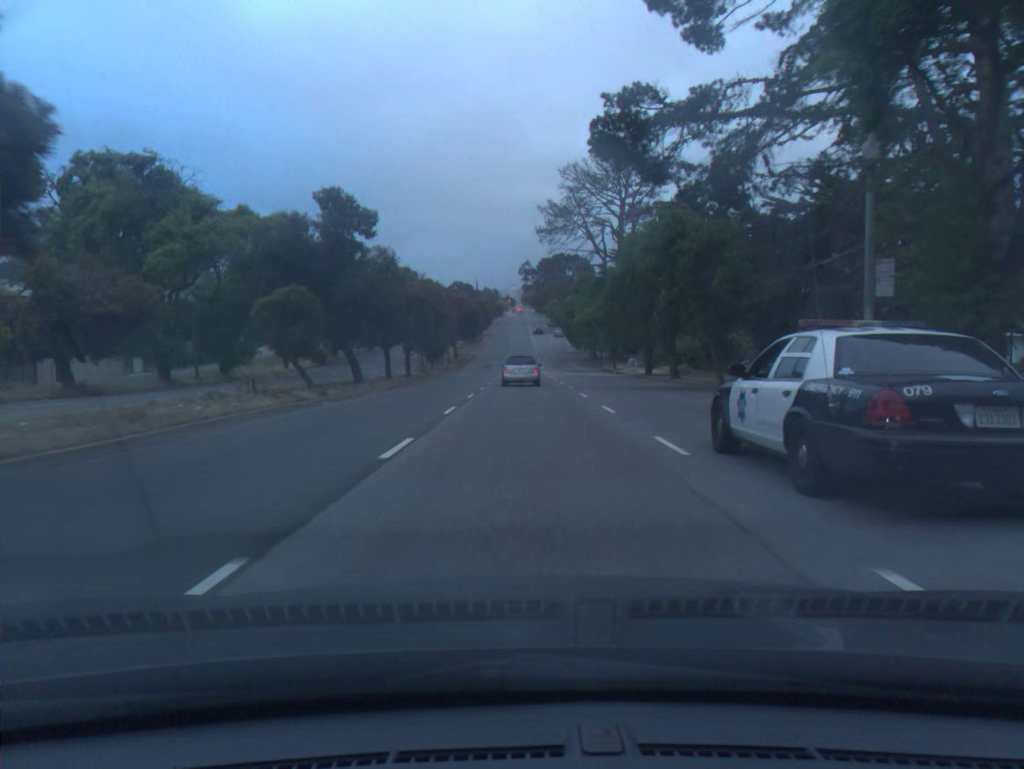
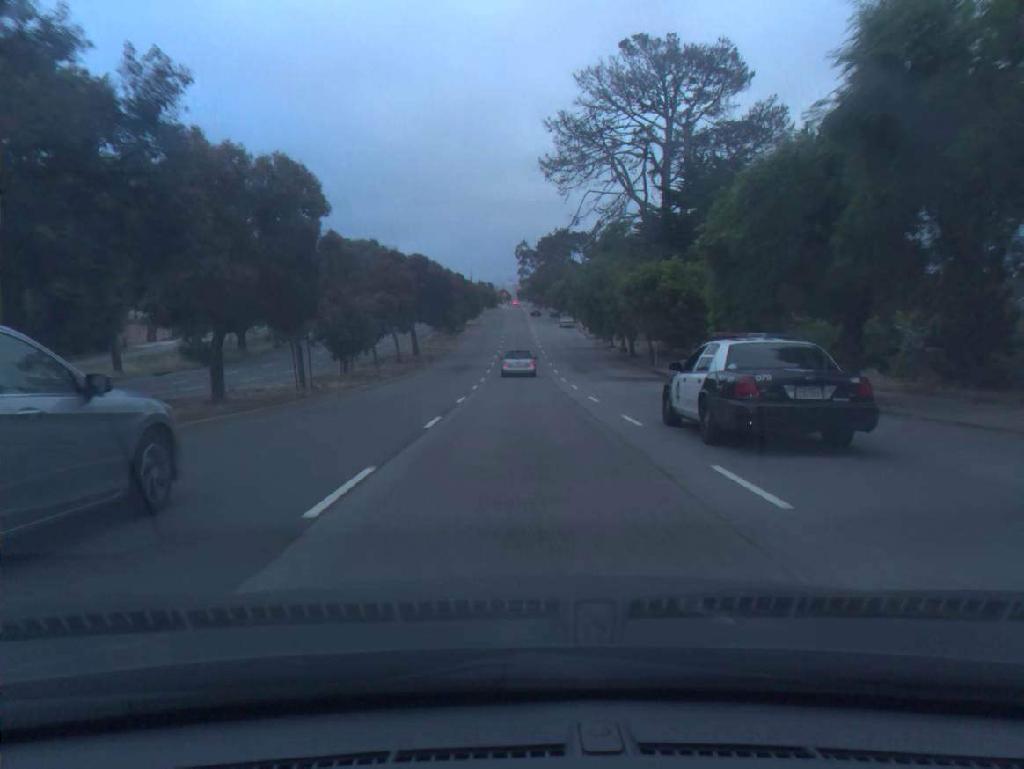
(0.0, +32.6) m; 0°
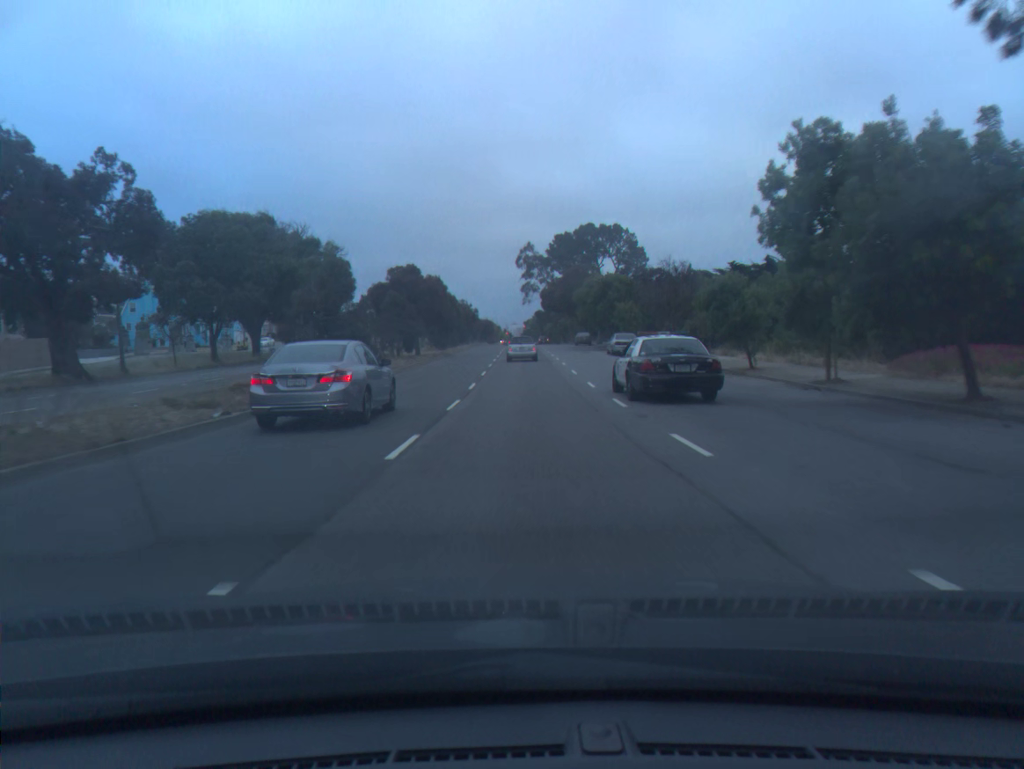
(0.0, +55.1) m; 0°
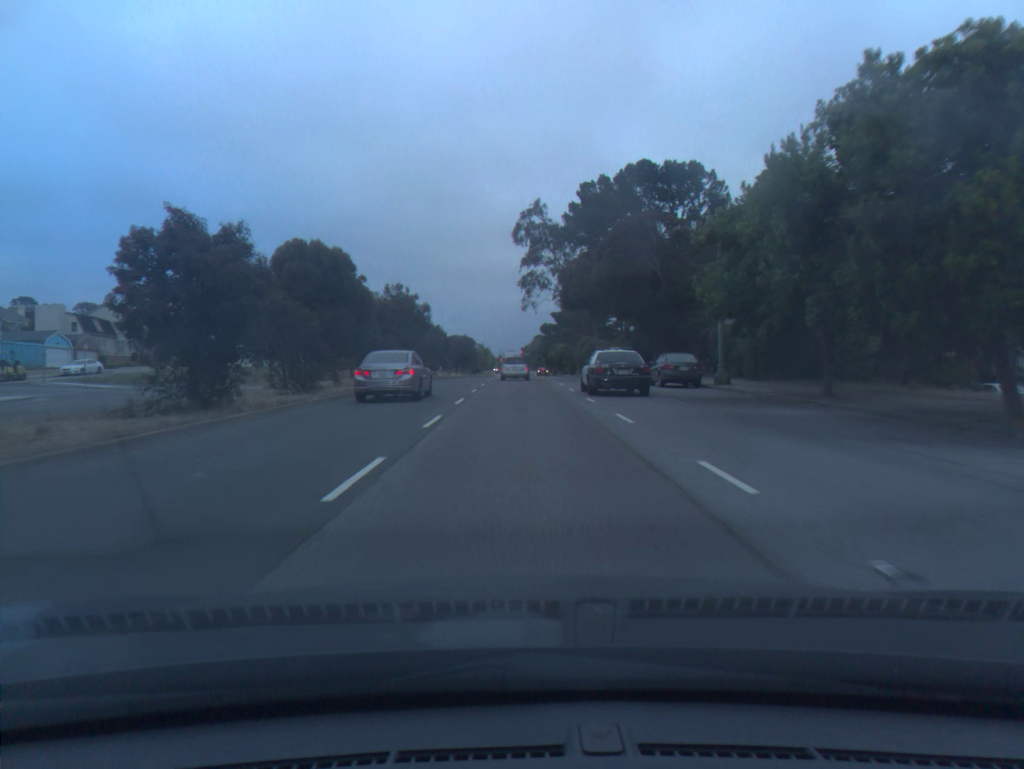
(+0.3, +52.6) m; 0°
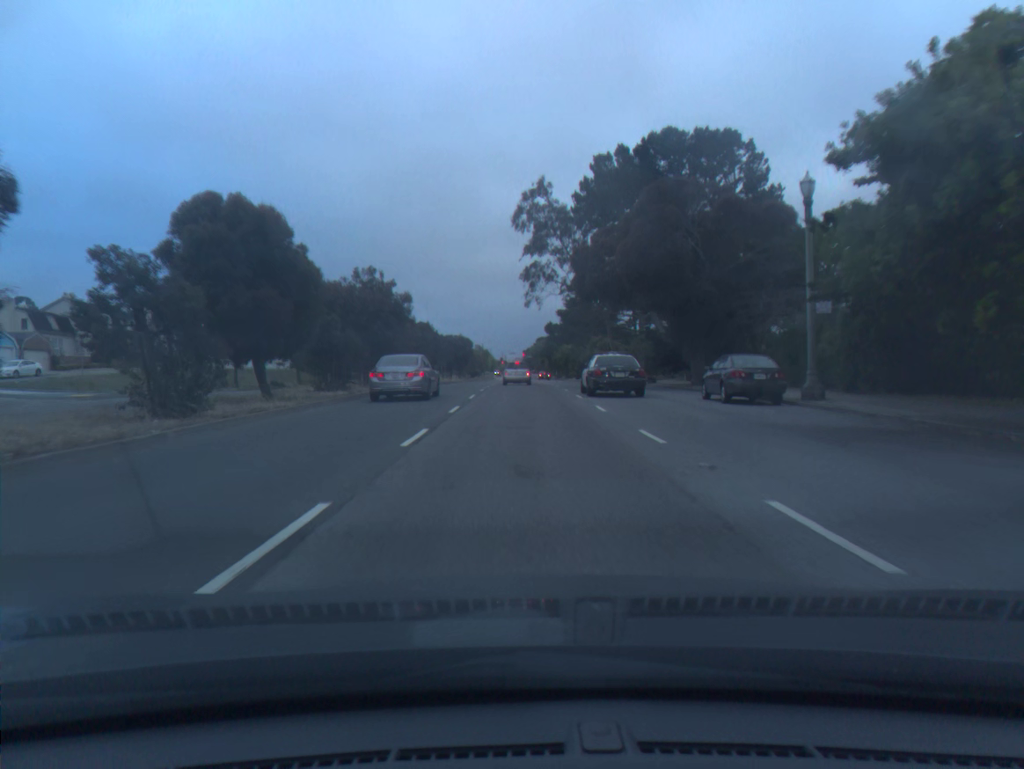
(0.0, +9.9) m; 0°
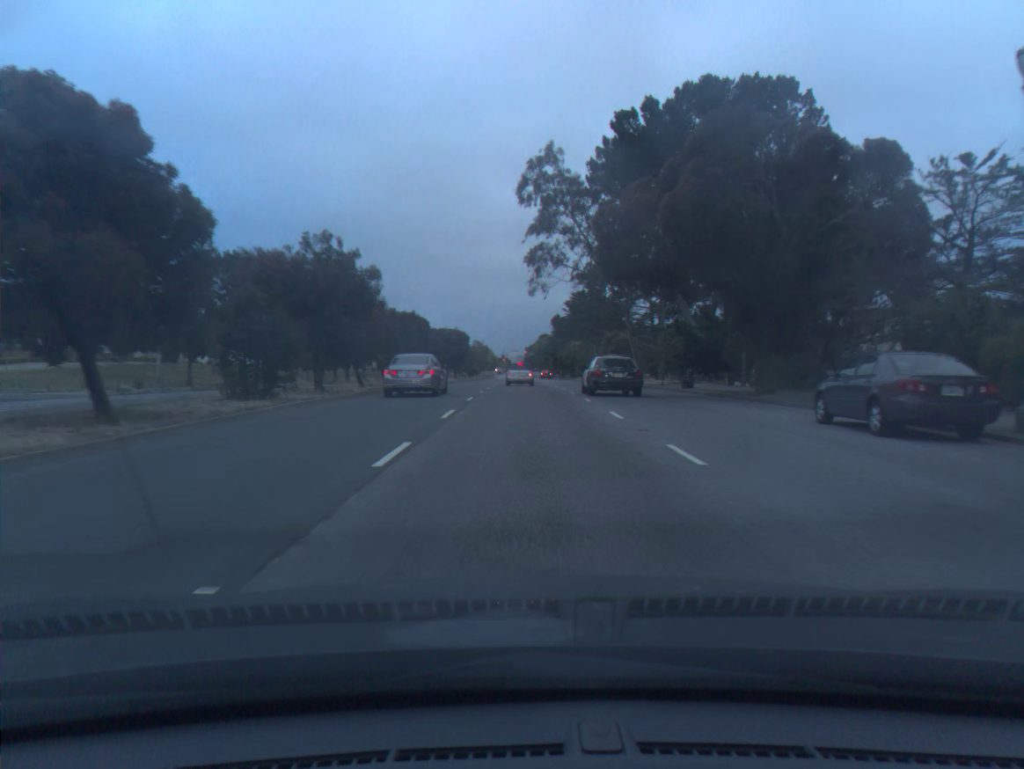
(0.0, +9.7) m; 0°
